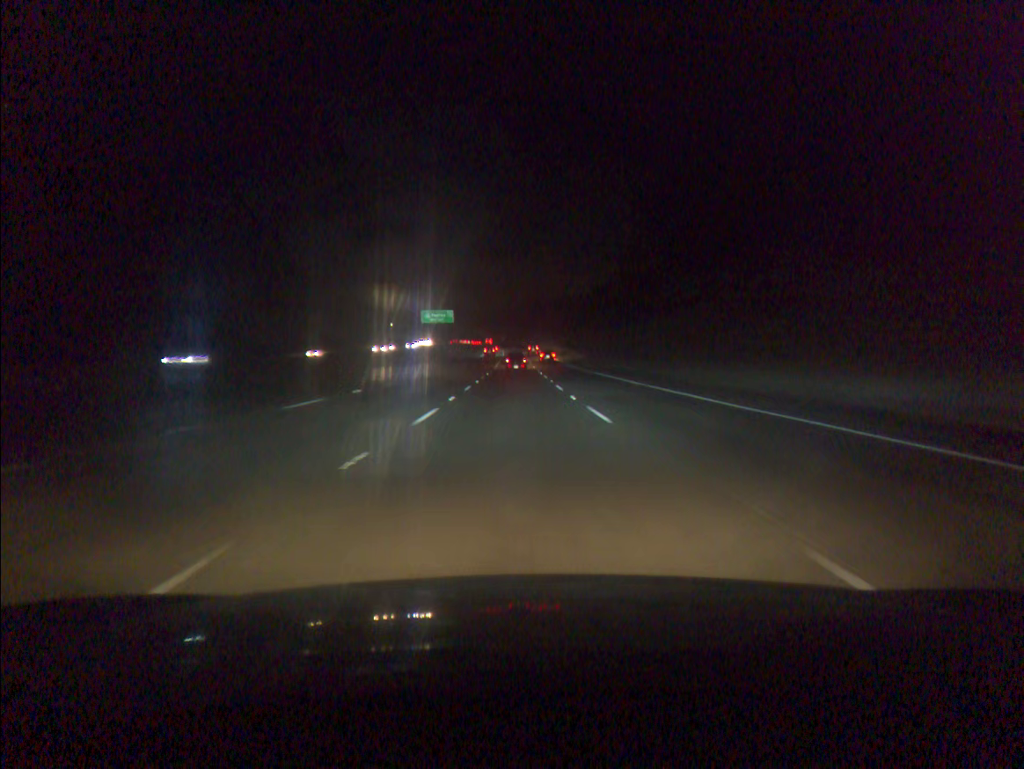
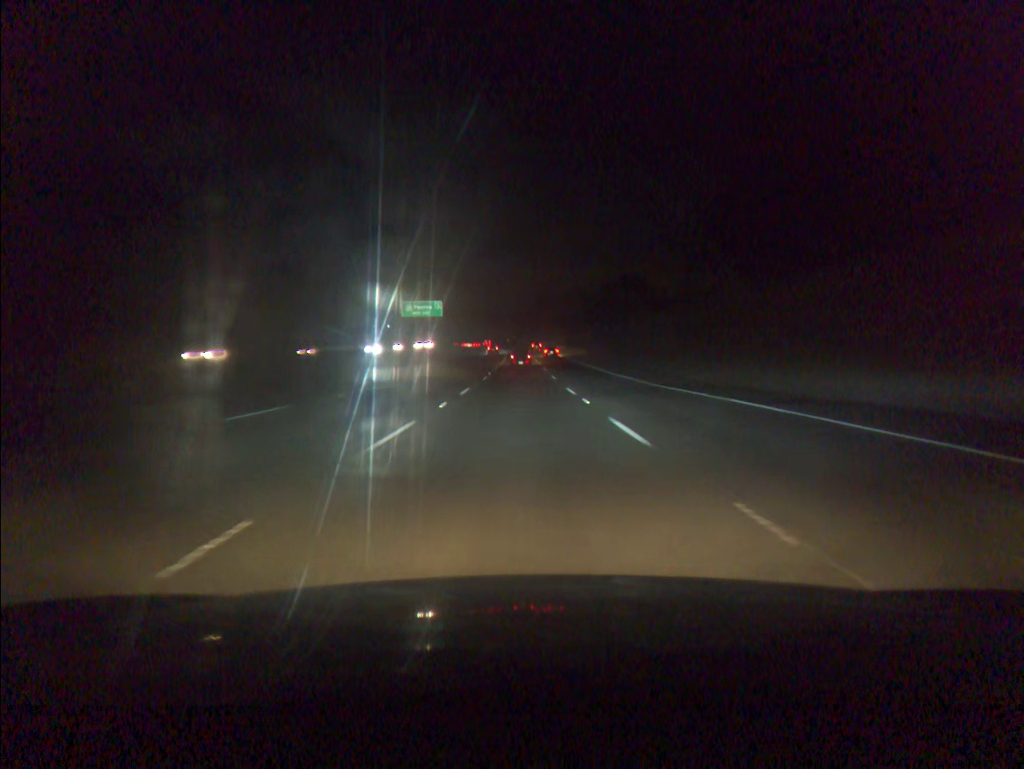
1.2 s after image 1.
(0.0, +33.4) m; 0°
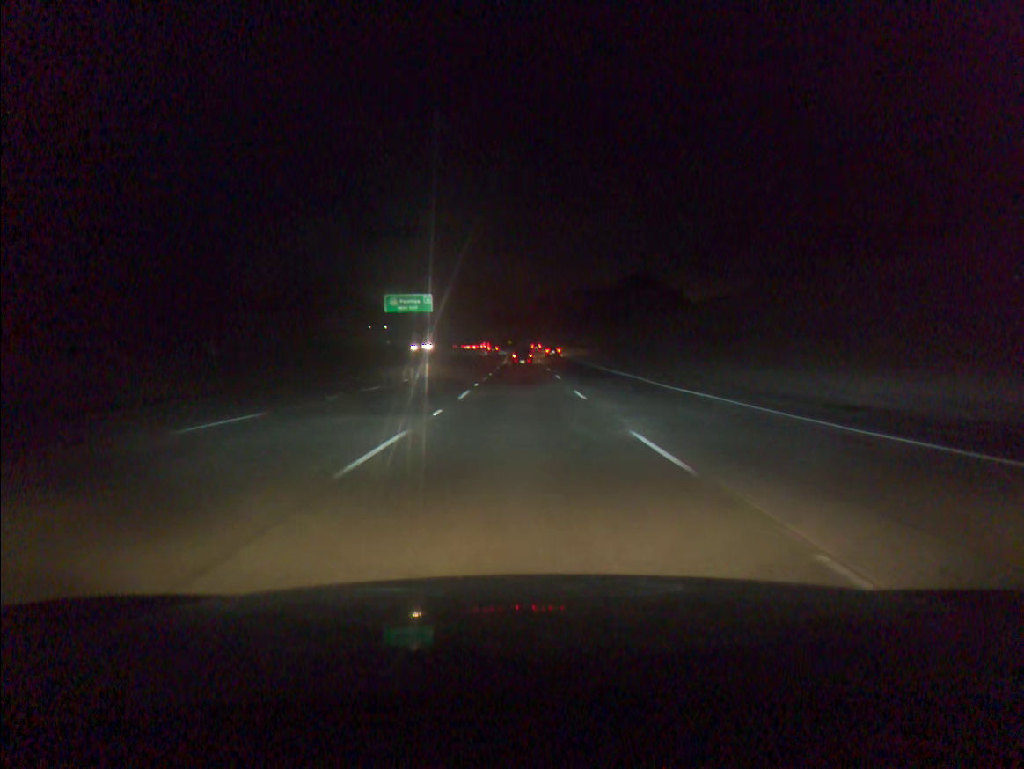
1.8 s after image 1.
(0.0, +16.8) m; 0°
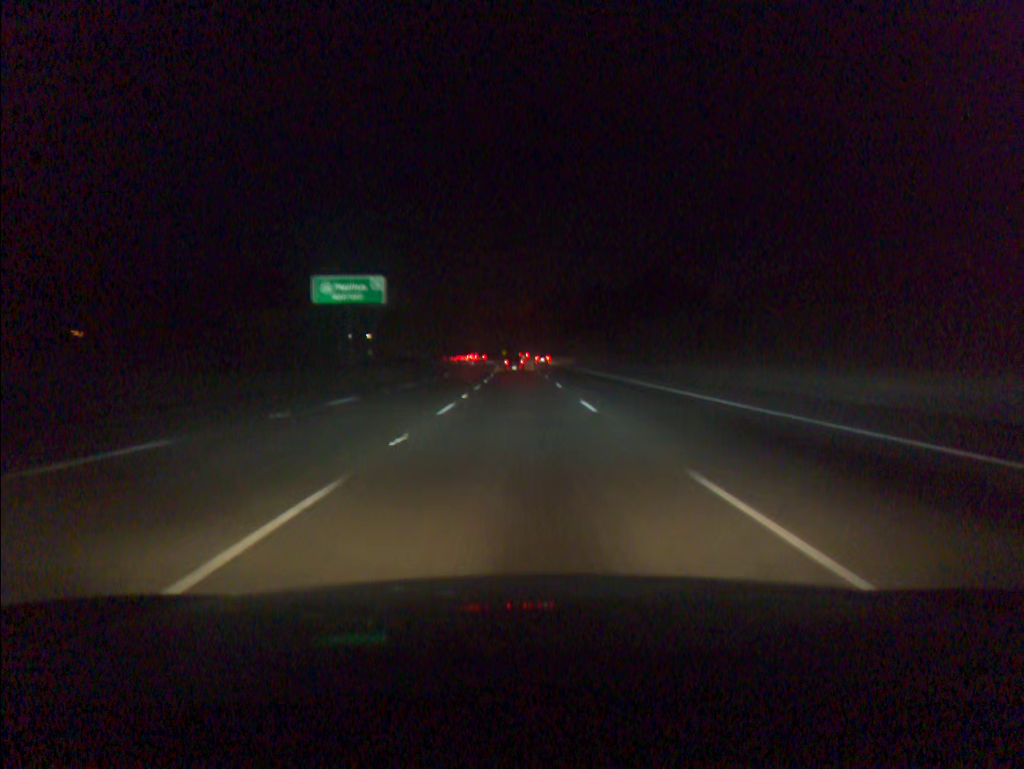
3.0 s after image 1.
(+0.1, +33.7) m; 0°
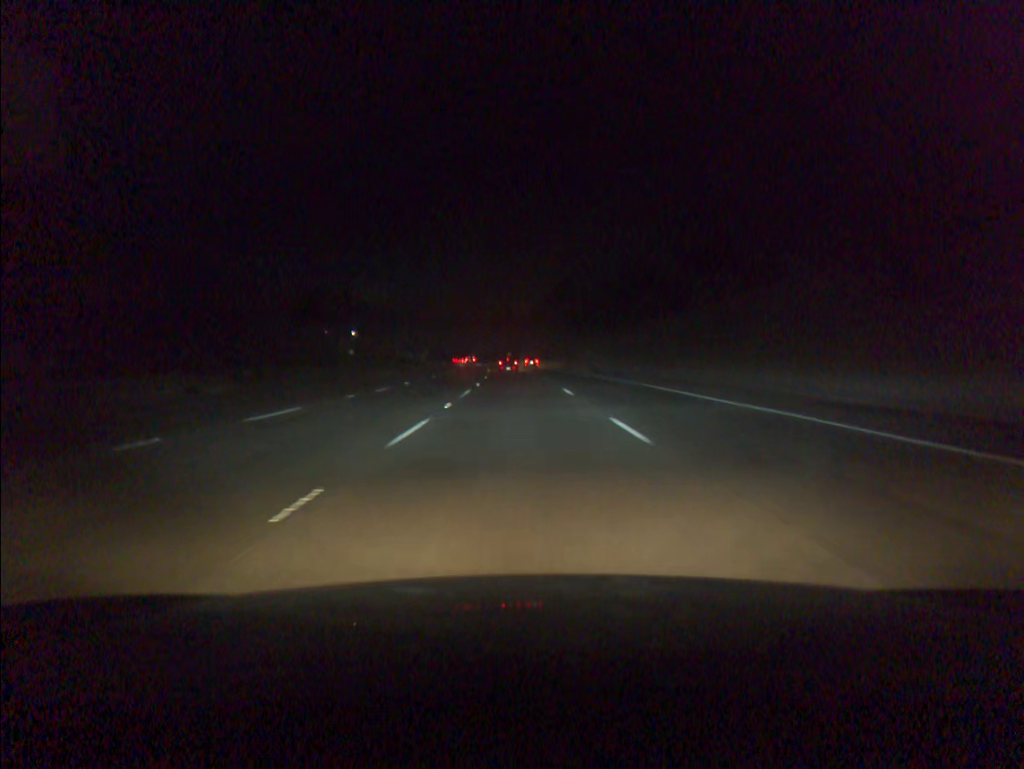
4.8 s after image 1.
(-0.1, +50.9) m; 0°
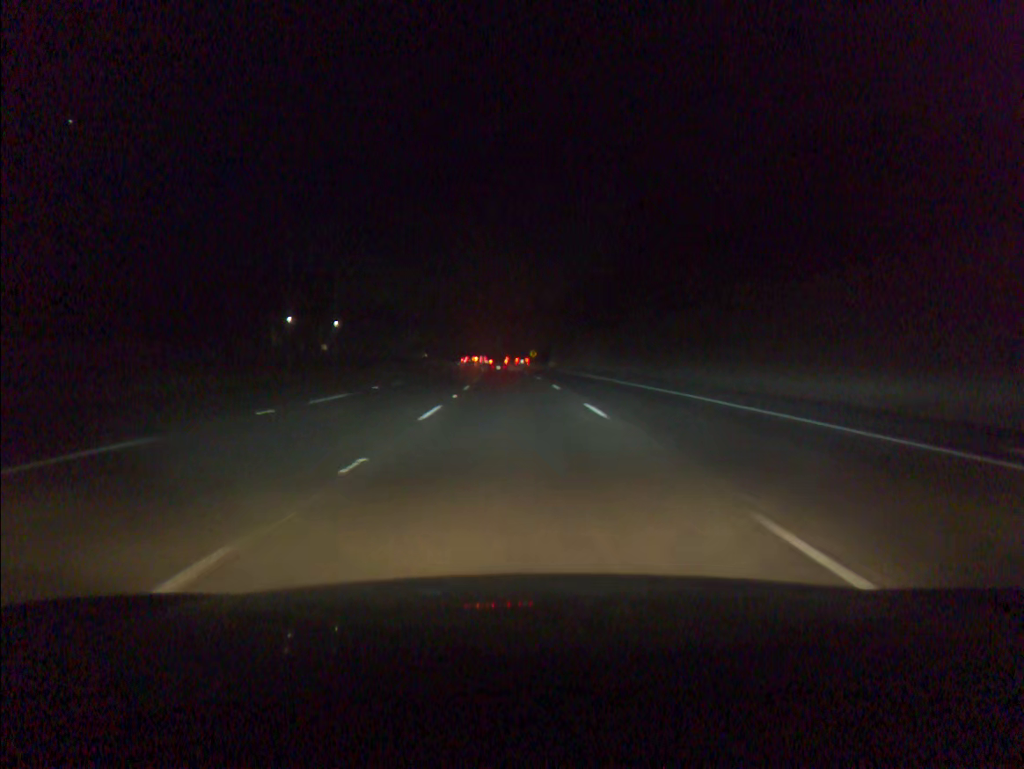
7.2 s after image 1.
(-0.9, +68.9) m; -2°
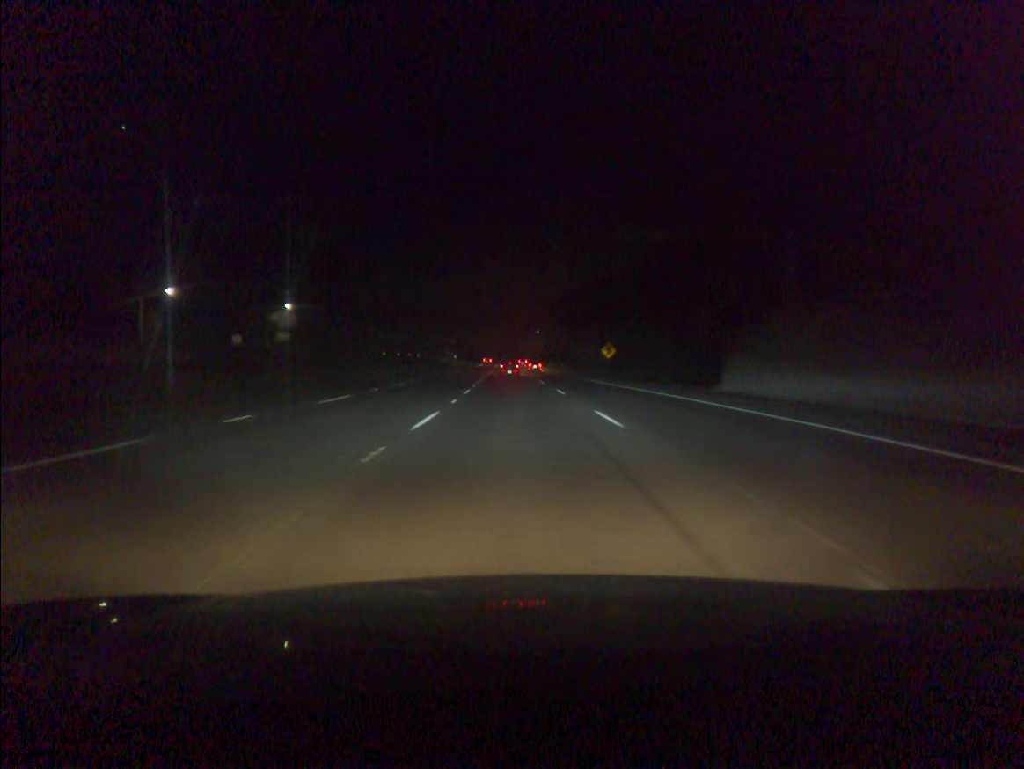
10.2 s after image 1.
(-2.4, +88.9) m; -3°
